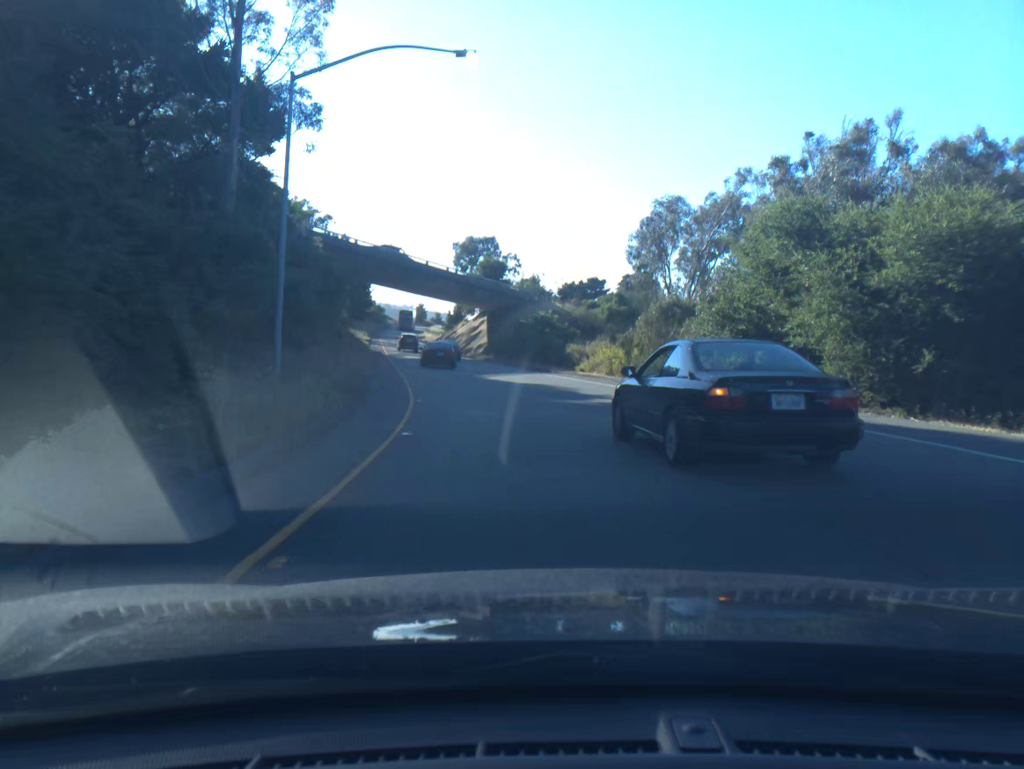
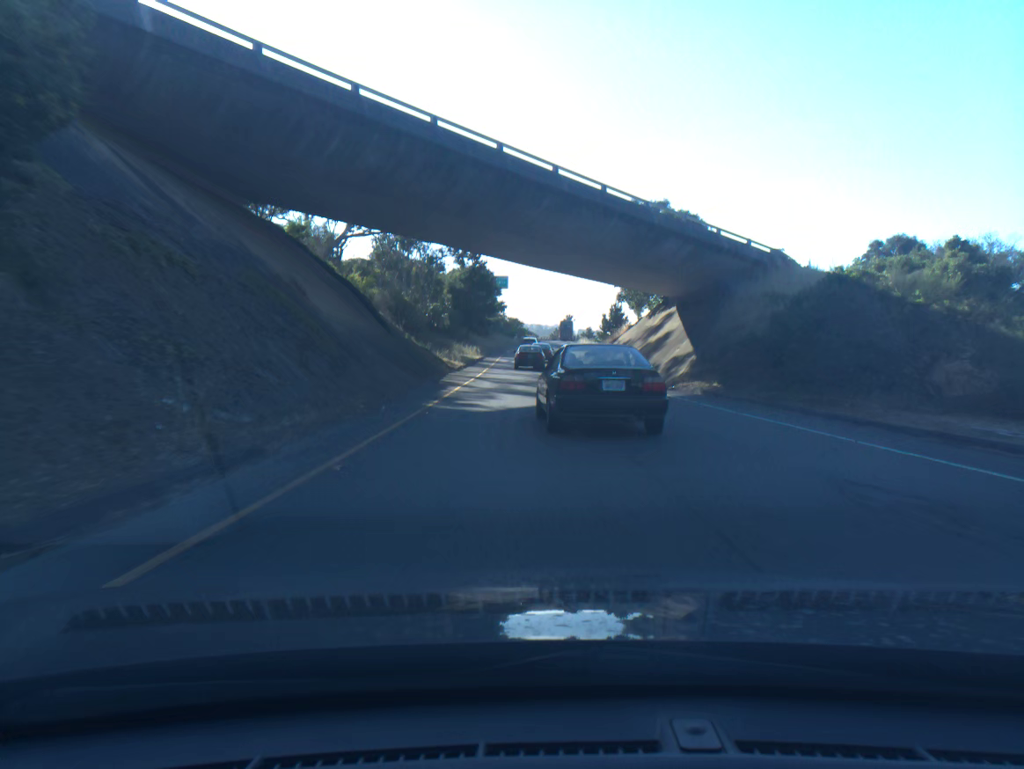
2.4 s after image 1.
(-4.7, +39.5) m; -11°
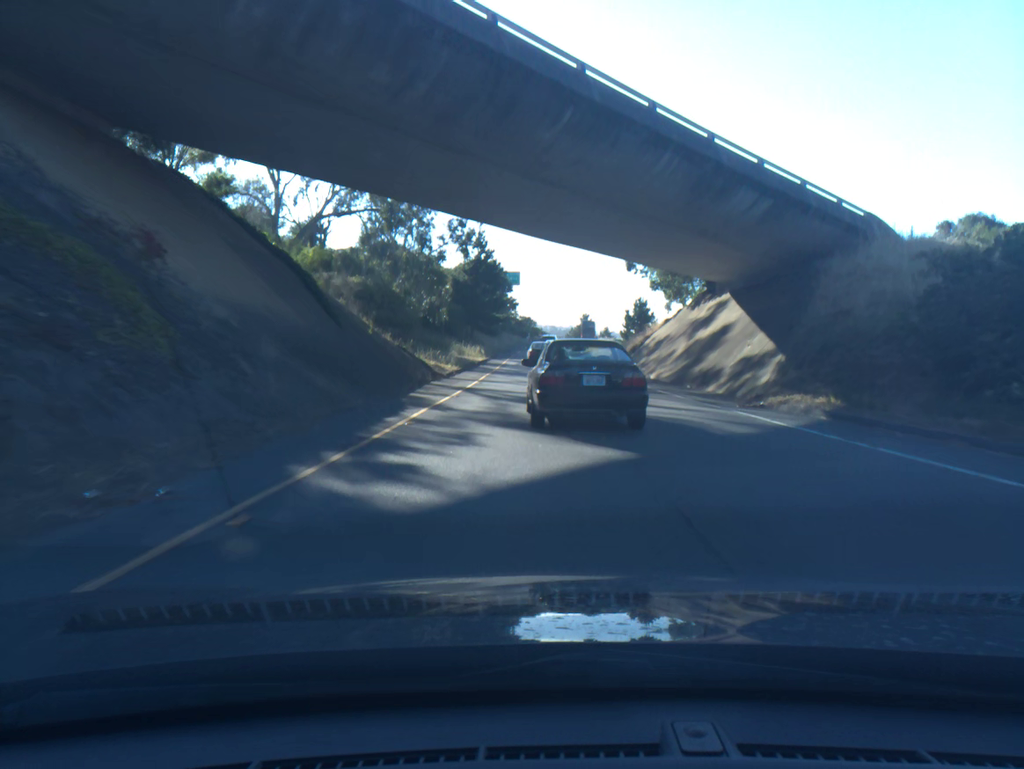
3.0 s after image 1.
(-0.1, +10.2) m; -1°
